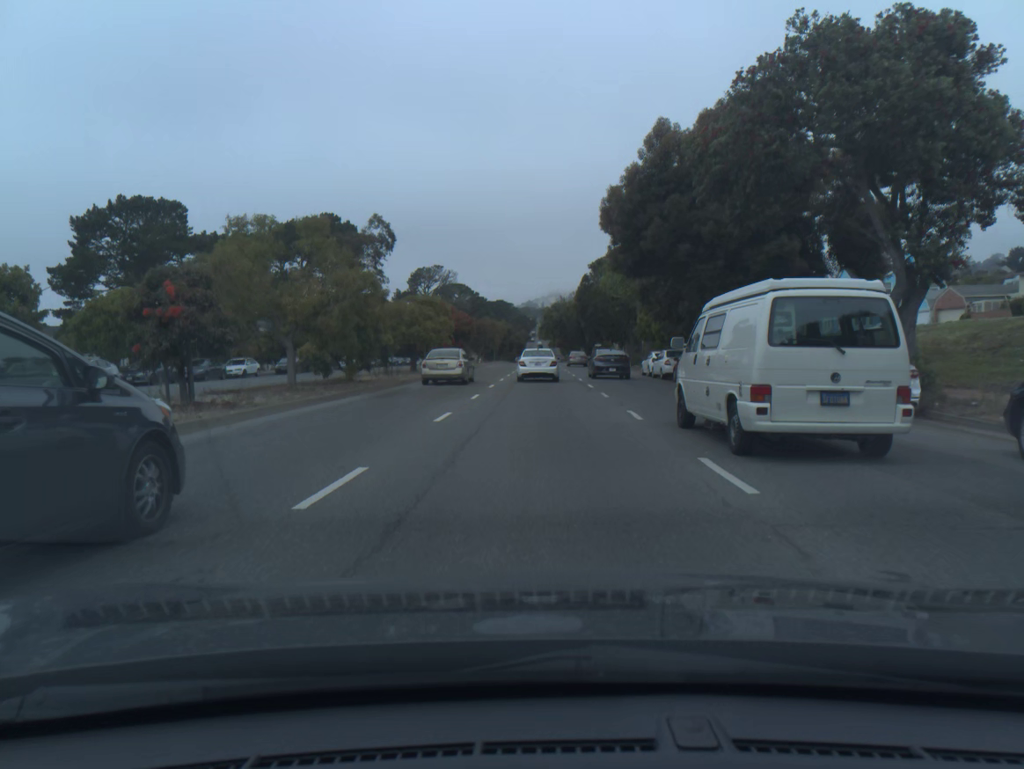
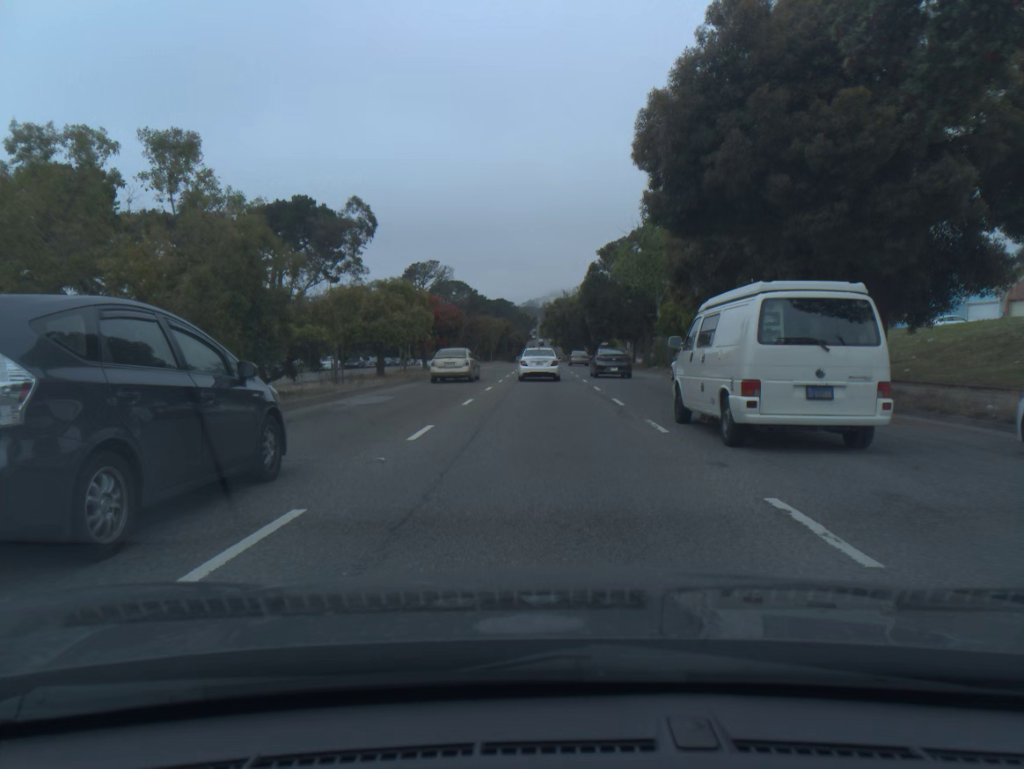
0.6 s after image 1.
(0.0, +9.9) m; 0°
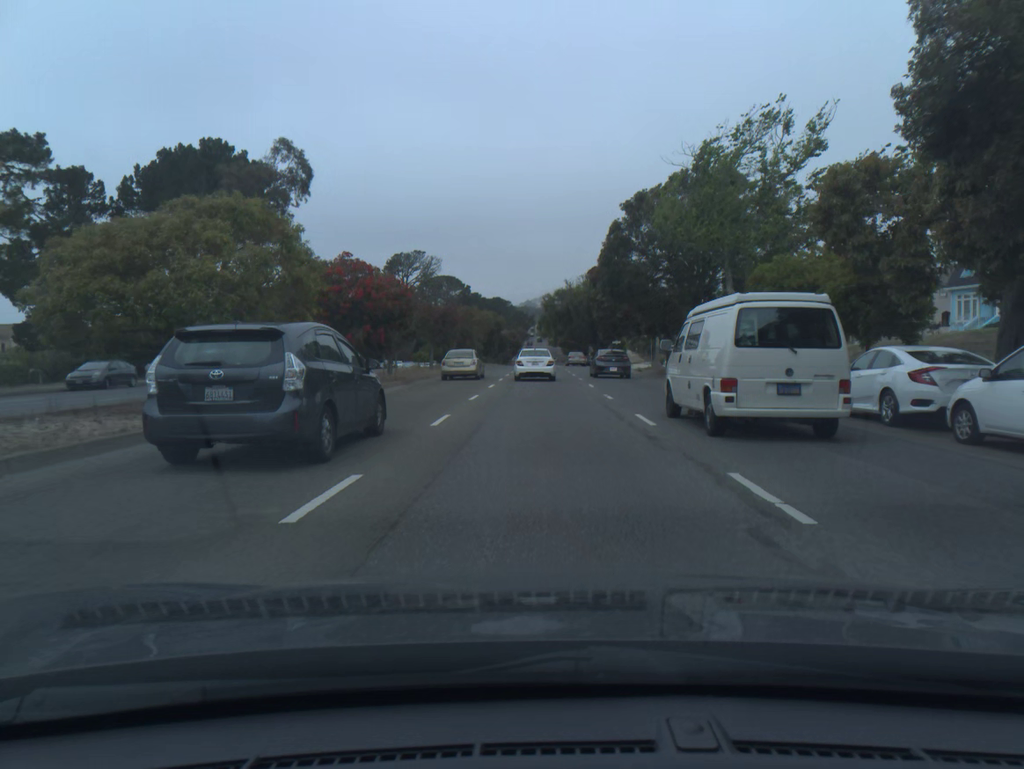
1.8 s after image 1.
(0.0, +19.9) m; 0°
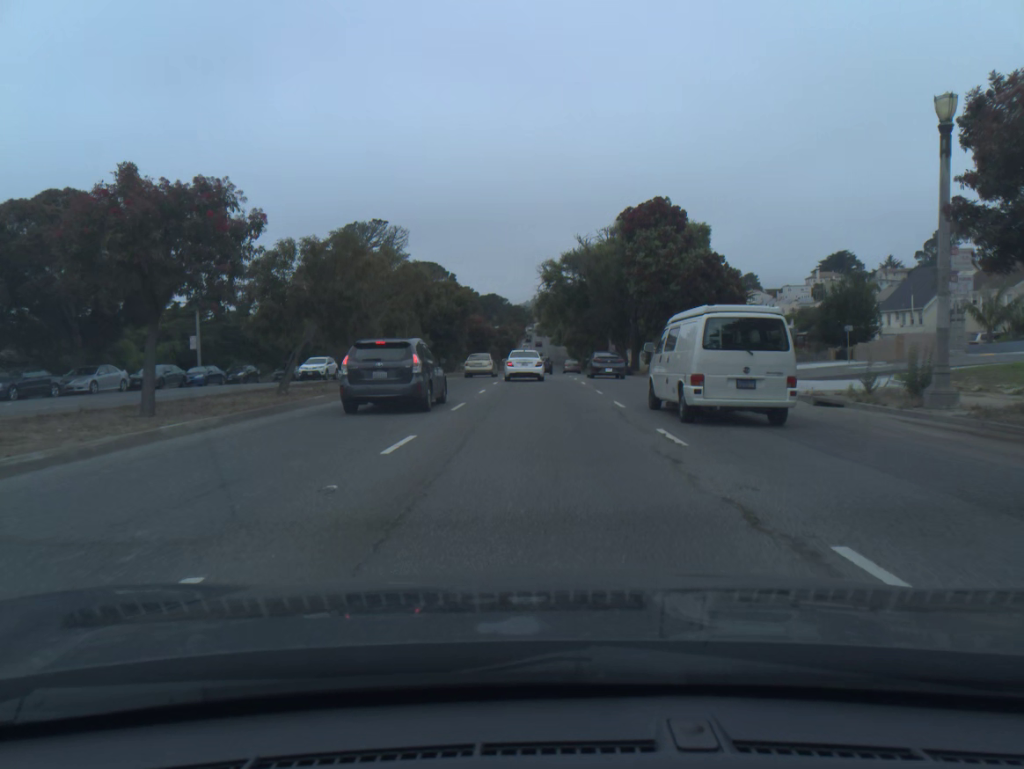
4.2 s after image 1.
(0.0, +39.9) m; 0°
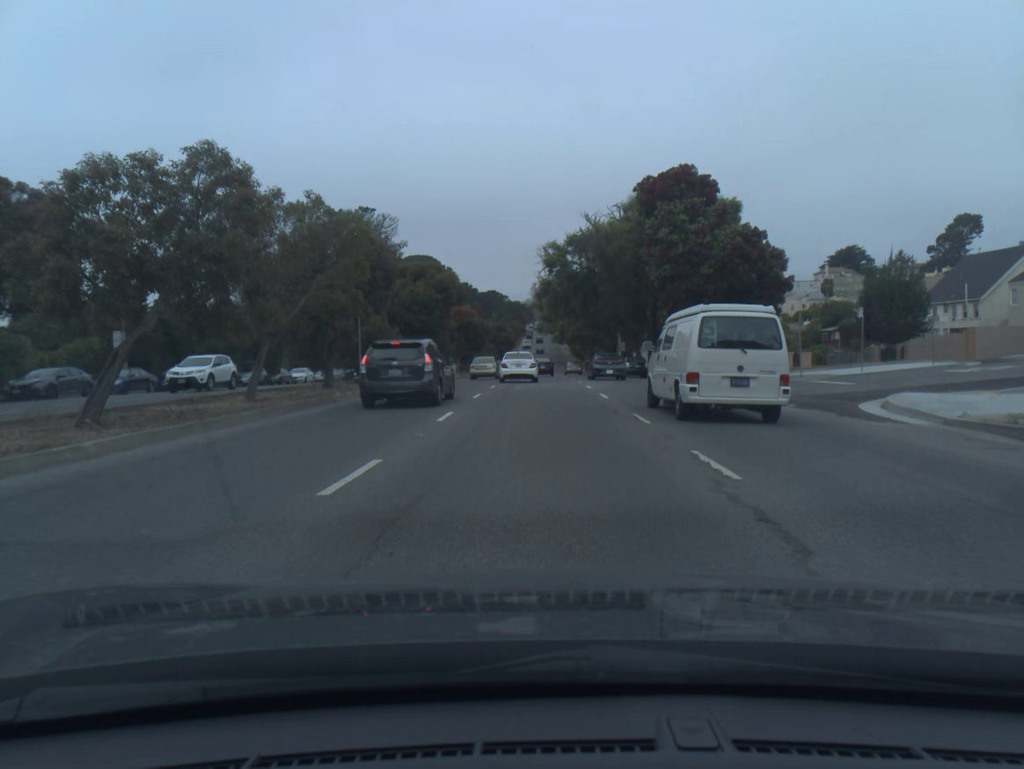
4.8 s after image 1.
(0.0, +10.0) m; 0°
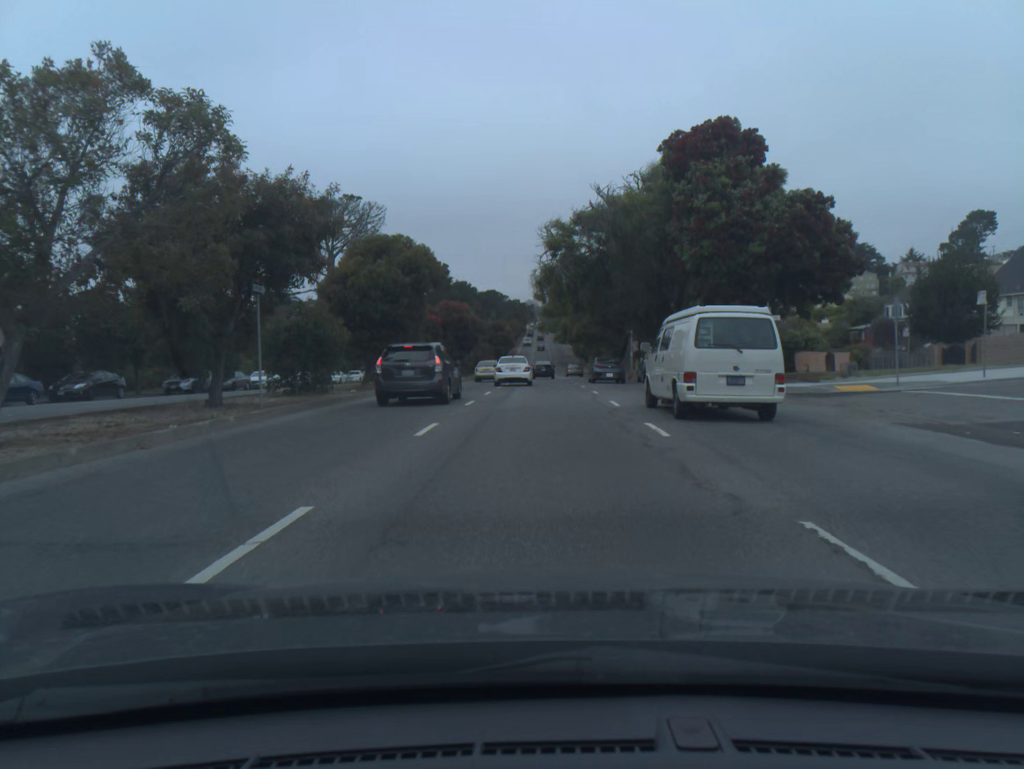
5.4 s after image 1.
(0.0, +10.0) m; 0°
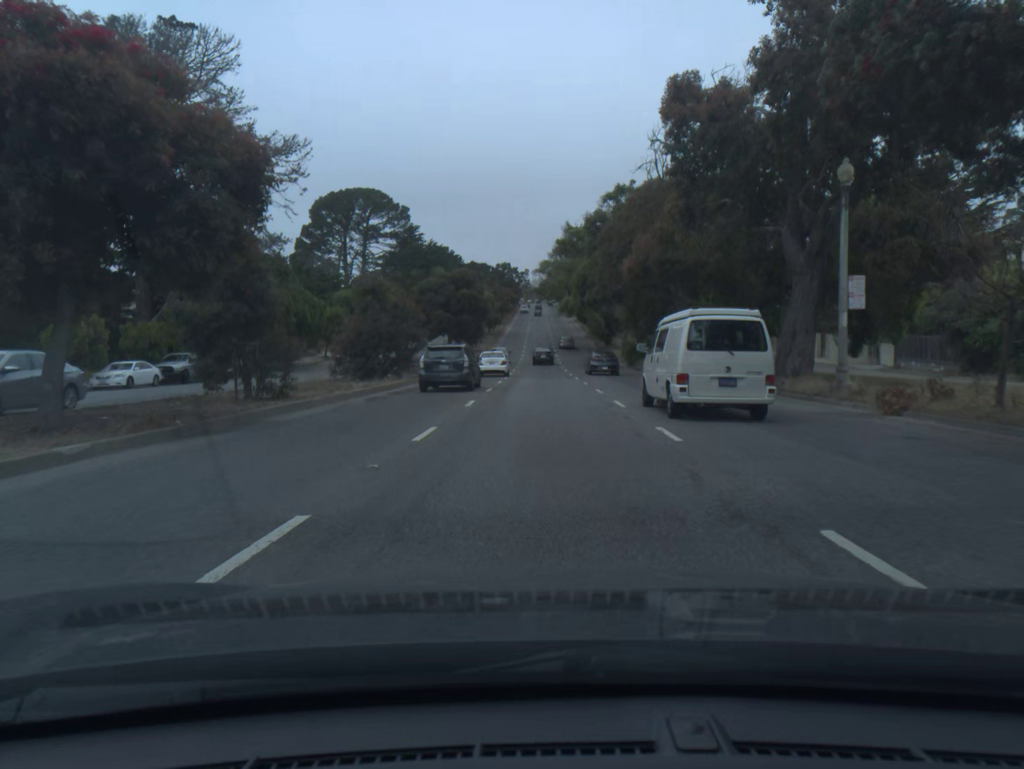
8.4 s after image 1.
(0.0, +51.0) m; 0°
